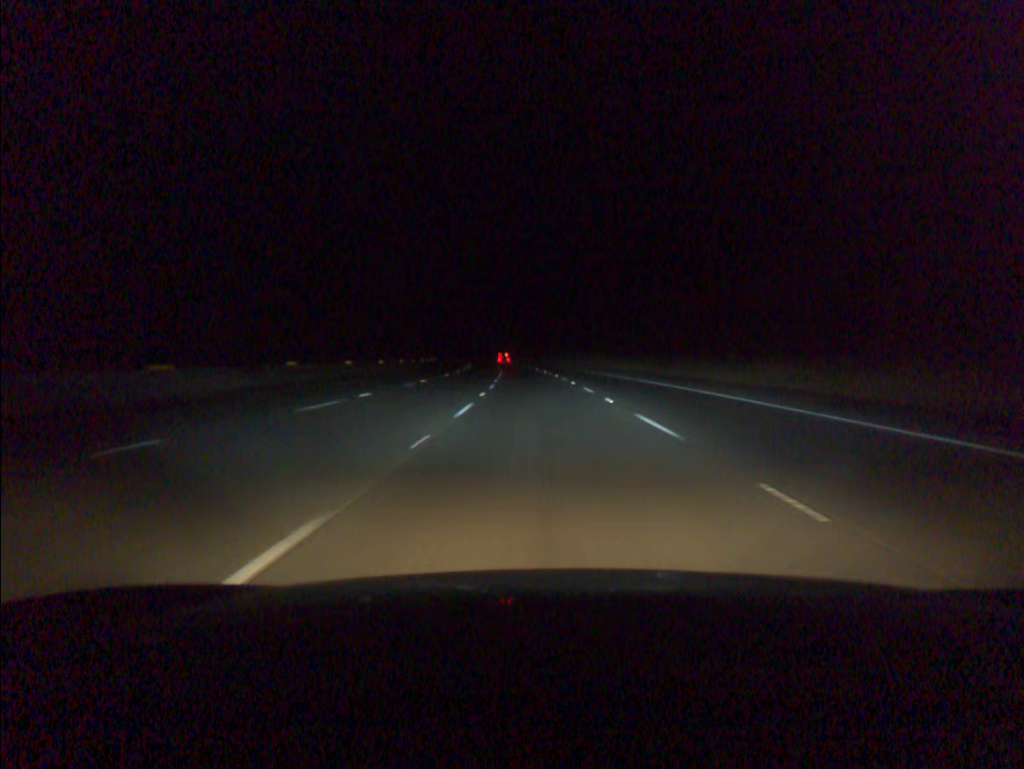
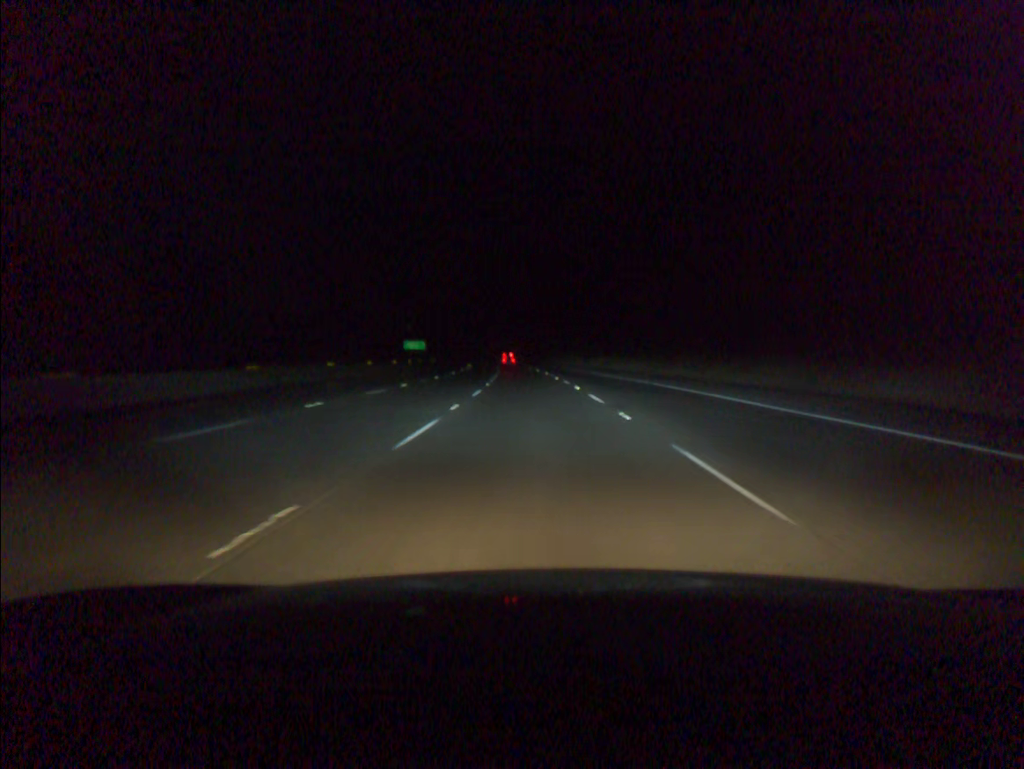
(-1.9, +78.2) m; -3°
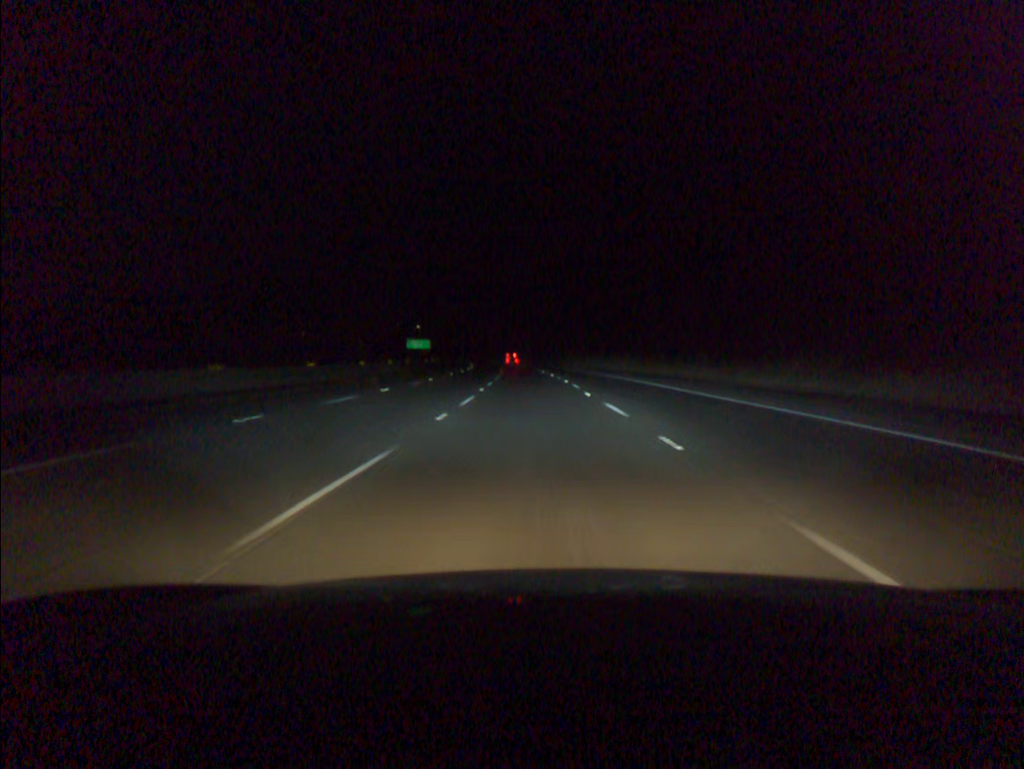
(-0.2, +19.6) m; -1°
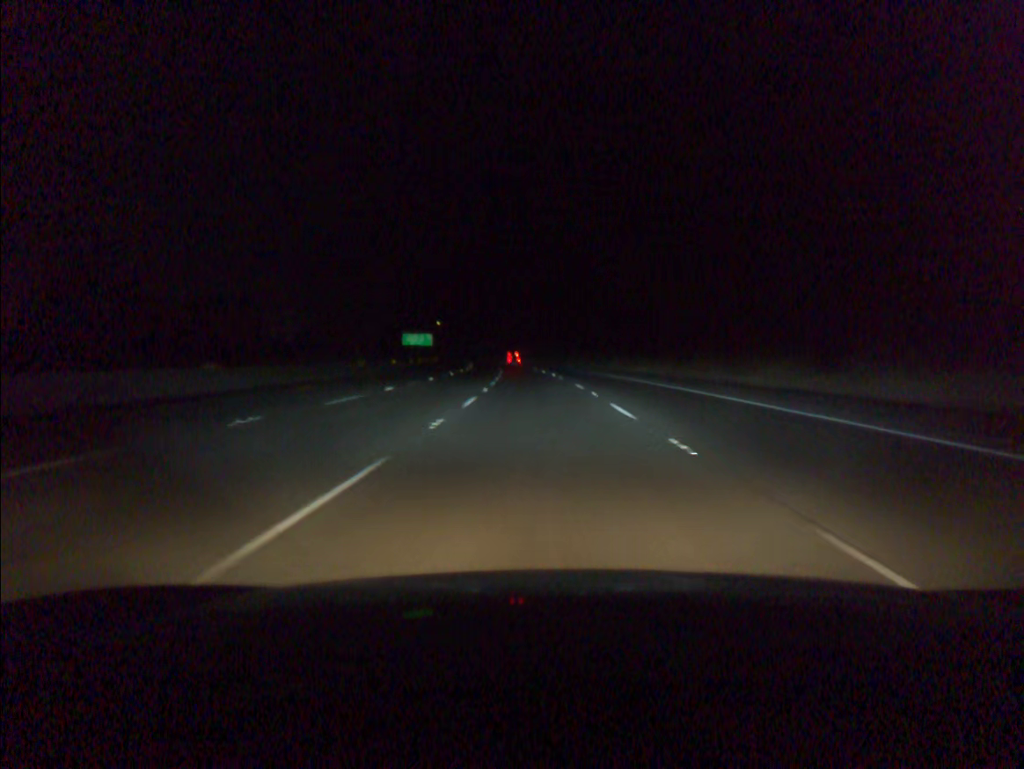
(-1.3, +58.8) m; -2°
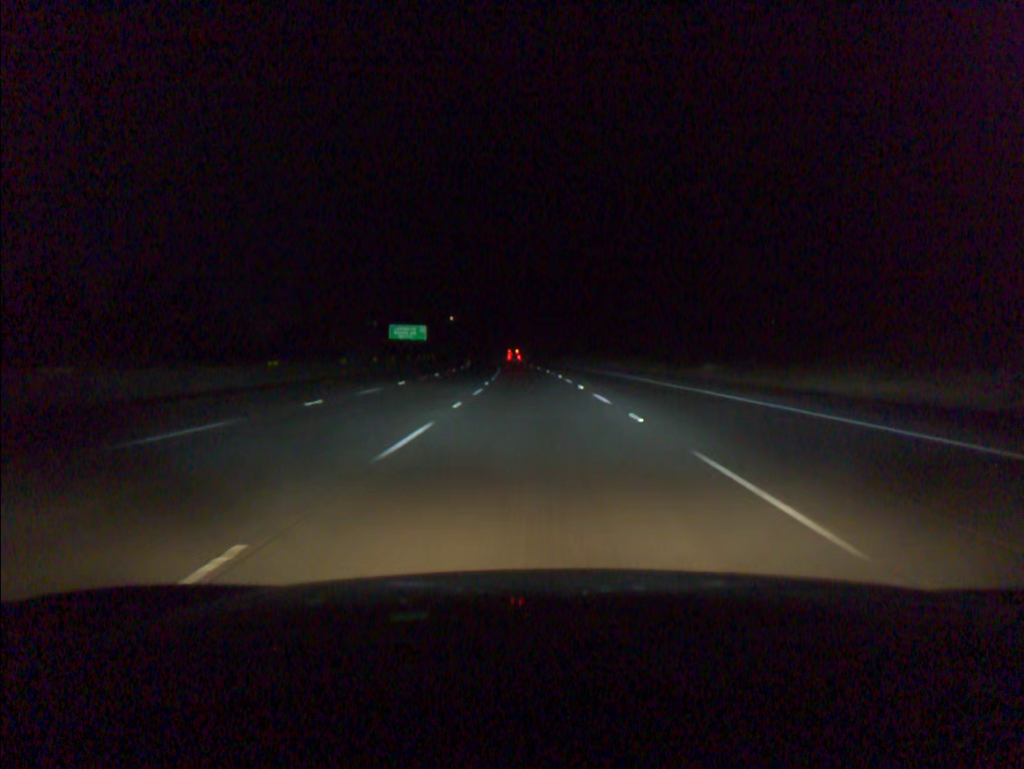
(-0.5, +39.3) m; -2°
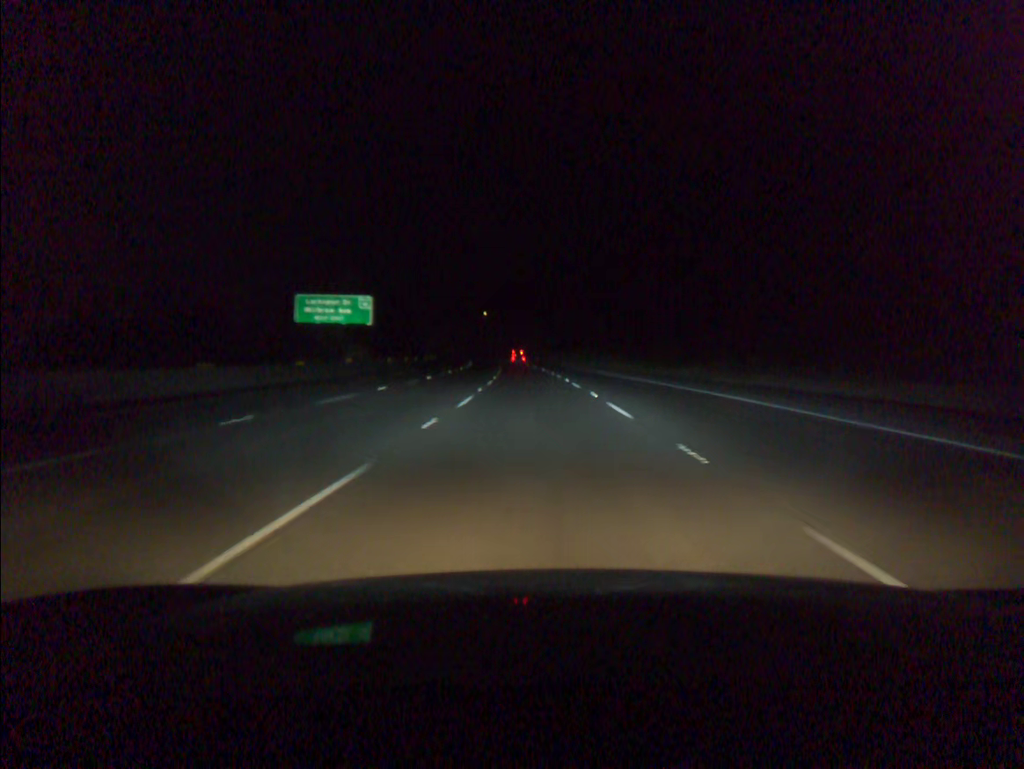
(-2.2, +78.4) m; -3°
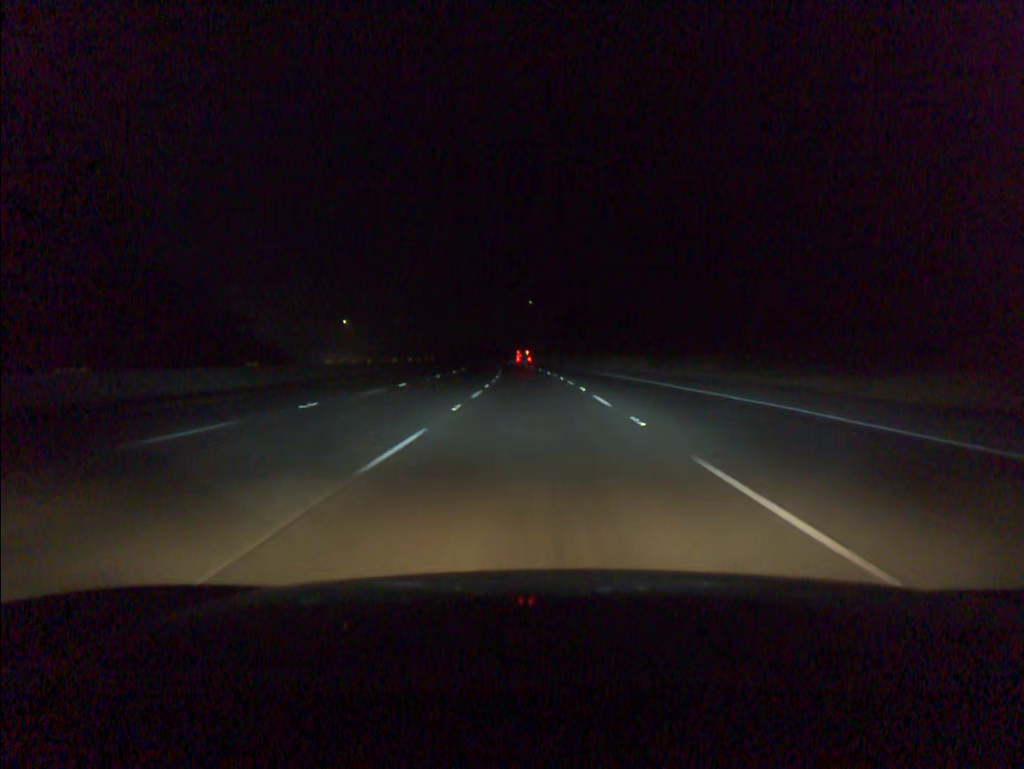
(-3.5, +97.6) m; -4°
